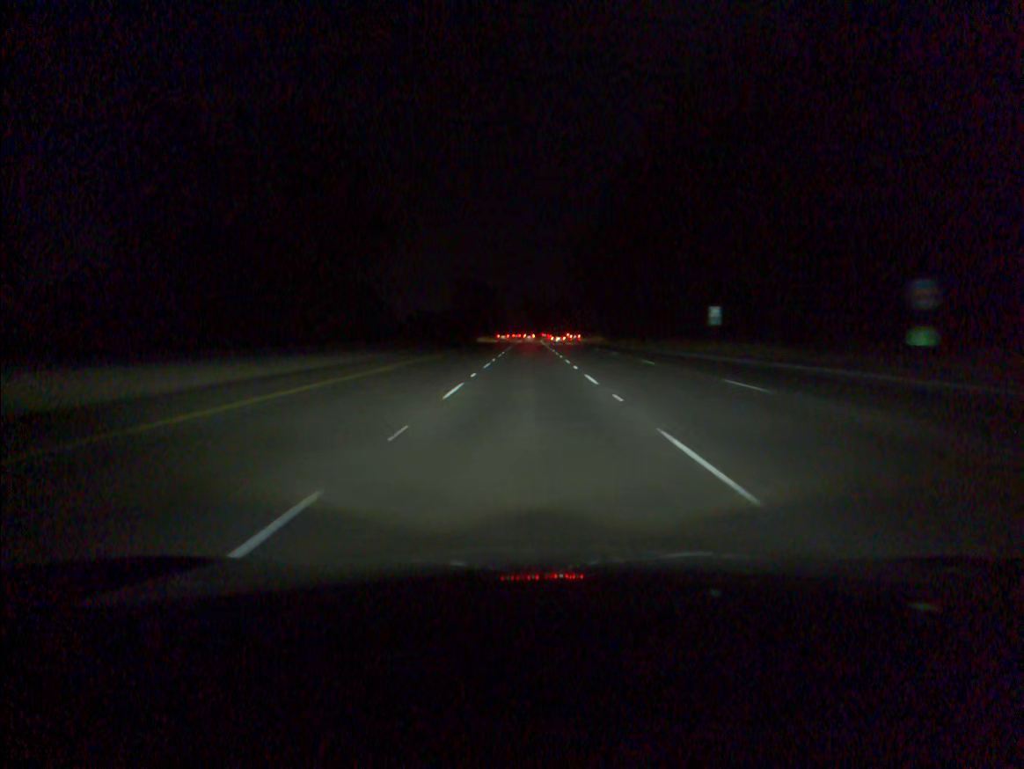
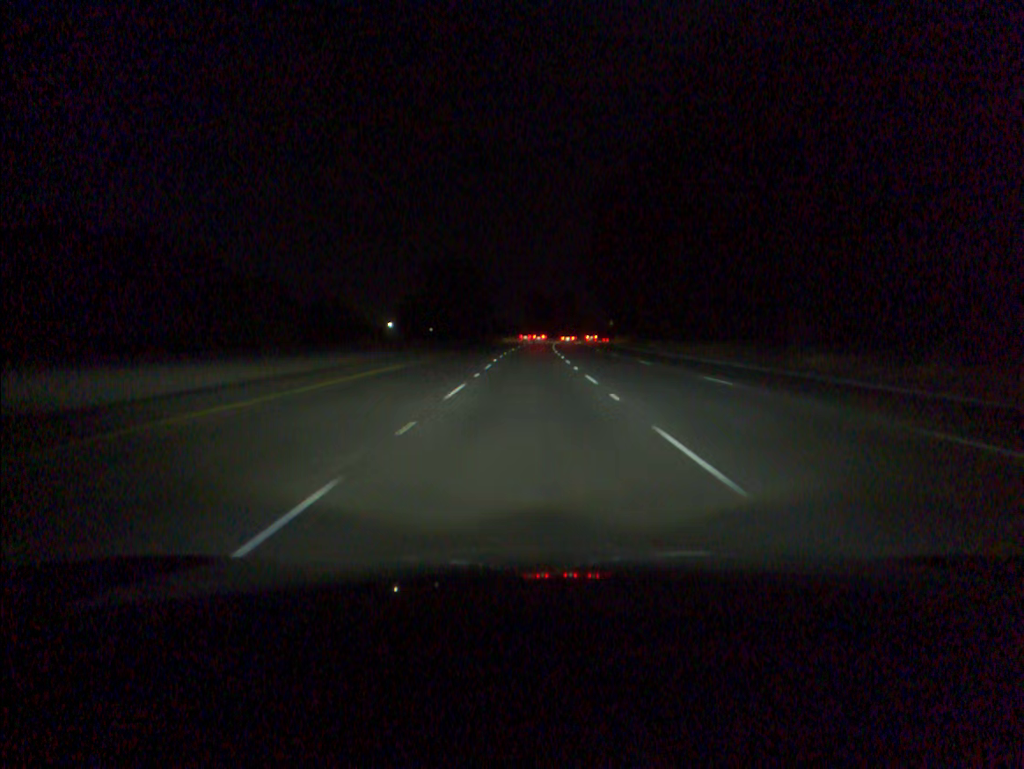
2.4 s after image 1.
(0.0, +72.4) m; 0°
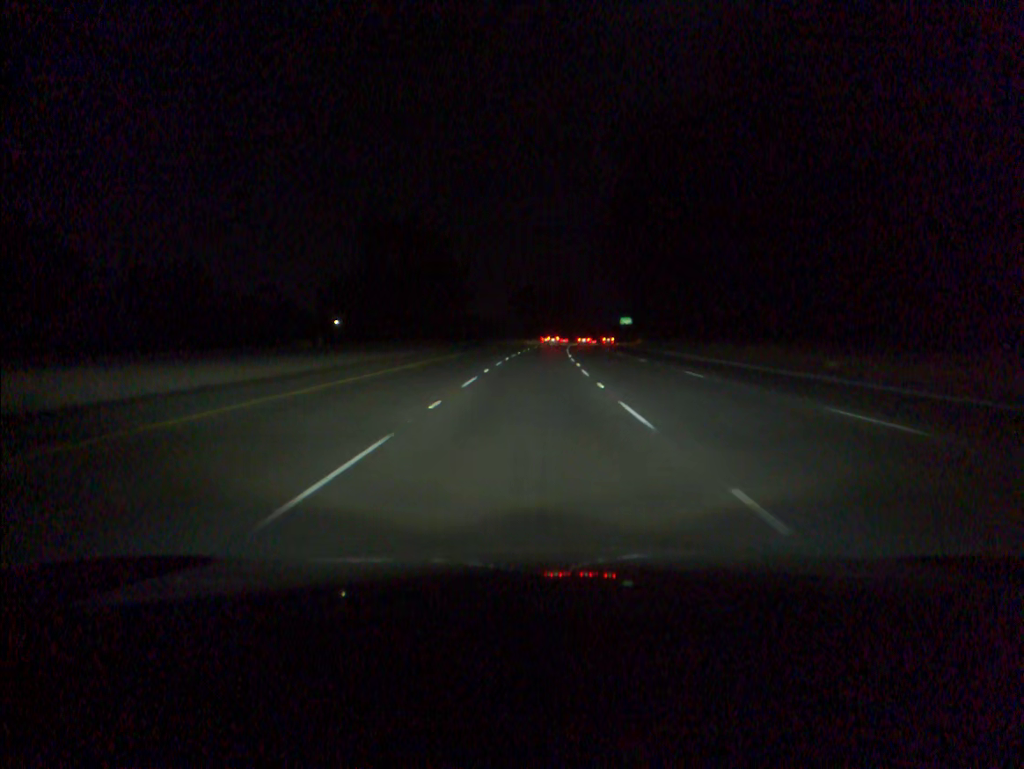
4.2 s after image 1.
(+0.1, +54.3) m; 0°
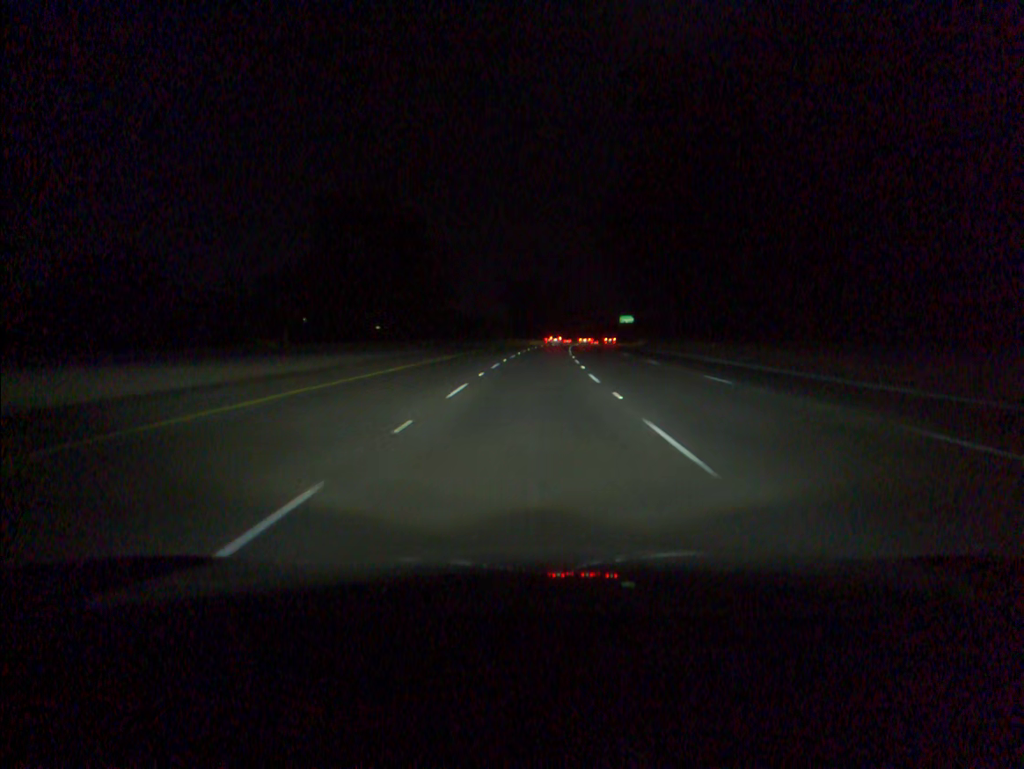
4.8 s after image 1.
(+0.1, +18.1) m; +1°
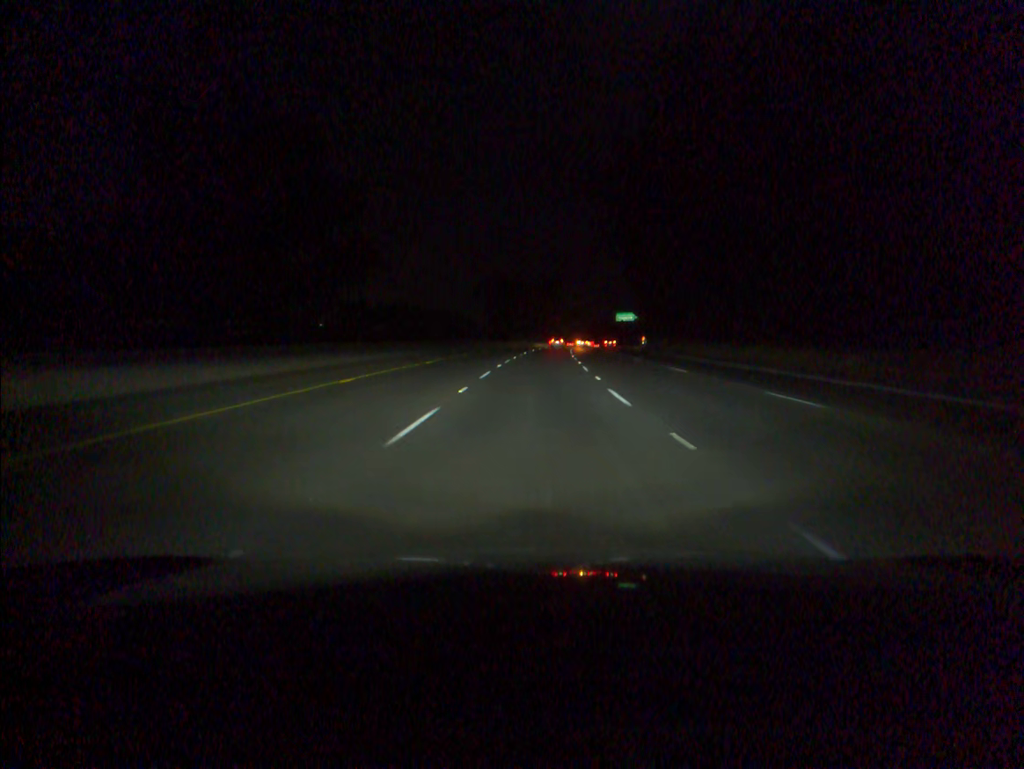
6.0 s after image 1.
(+0.4, +36.3) m; +1°
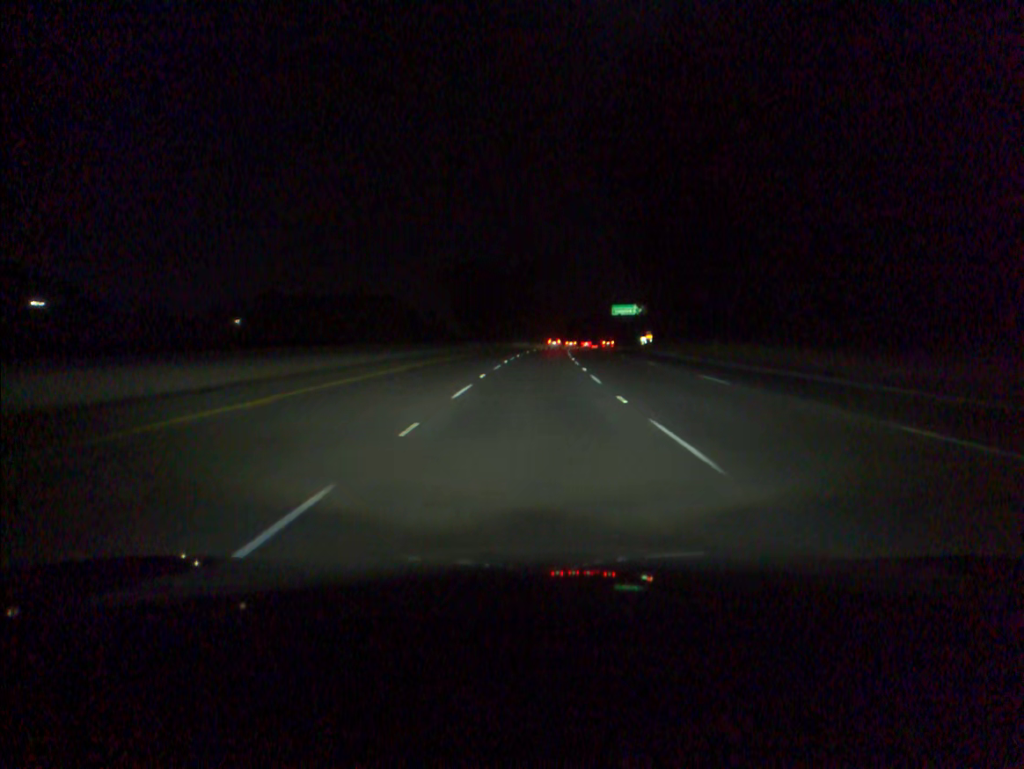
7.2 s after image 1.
(+0.5, +36.3) m; +2°
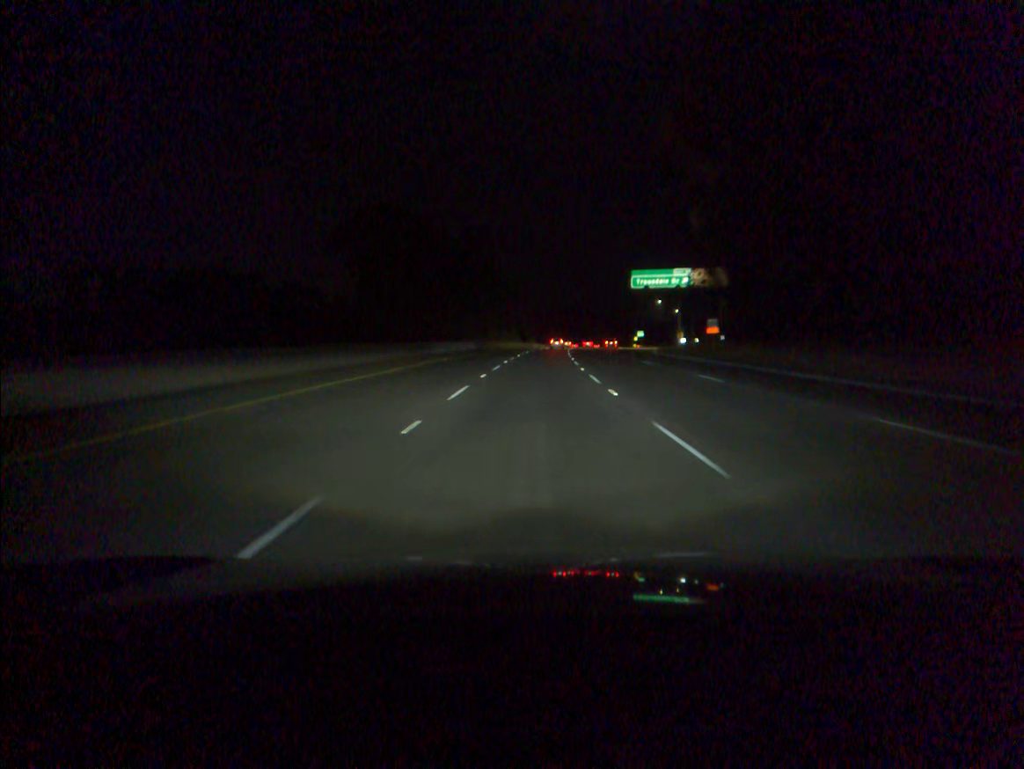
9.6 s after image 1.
(+1.6, +73.1) m; +3°
